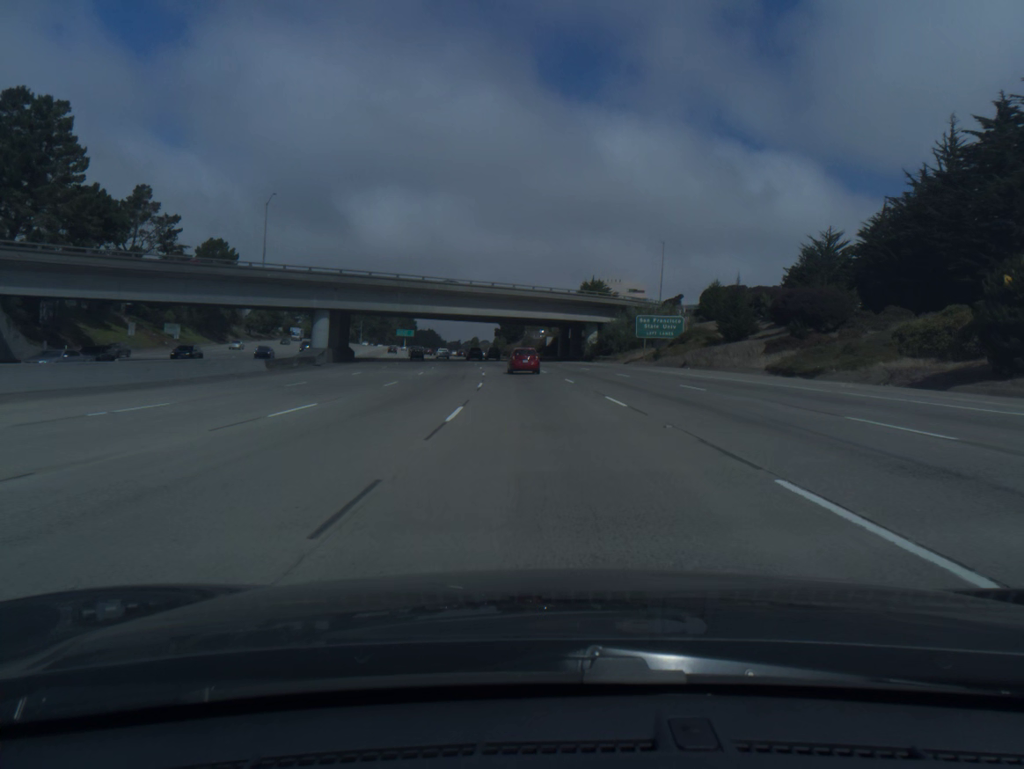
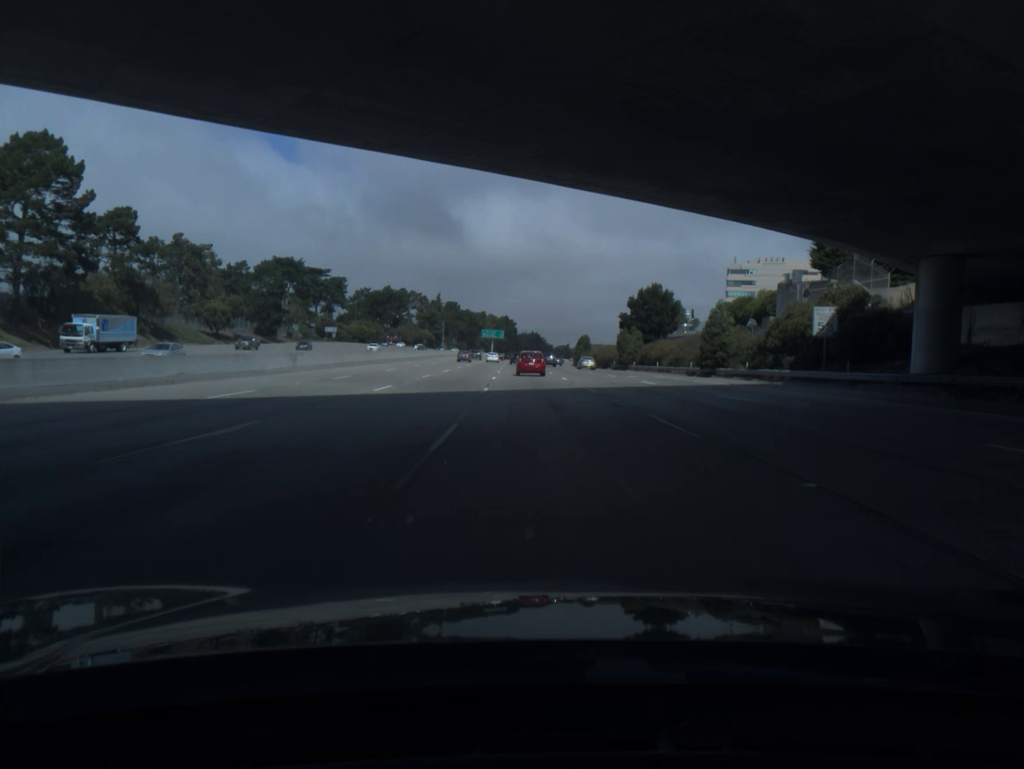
(-7.0, +90.2) m; -8°
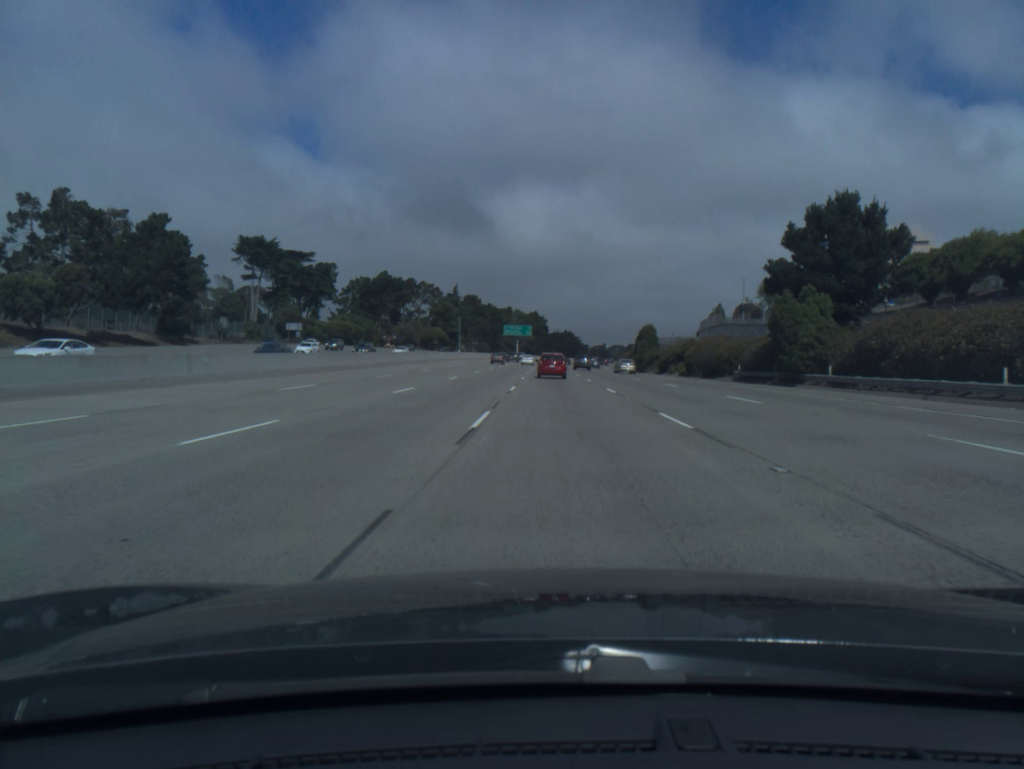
(-1.7, +54.7) m; -2°
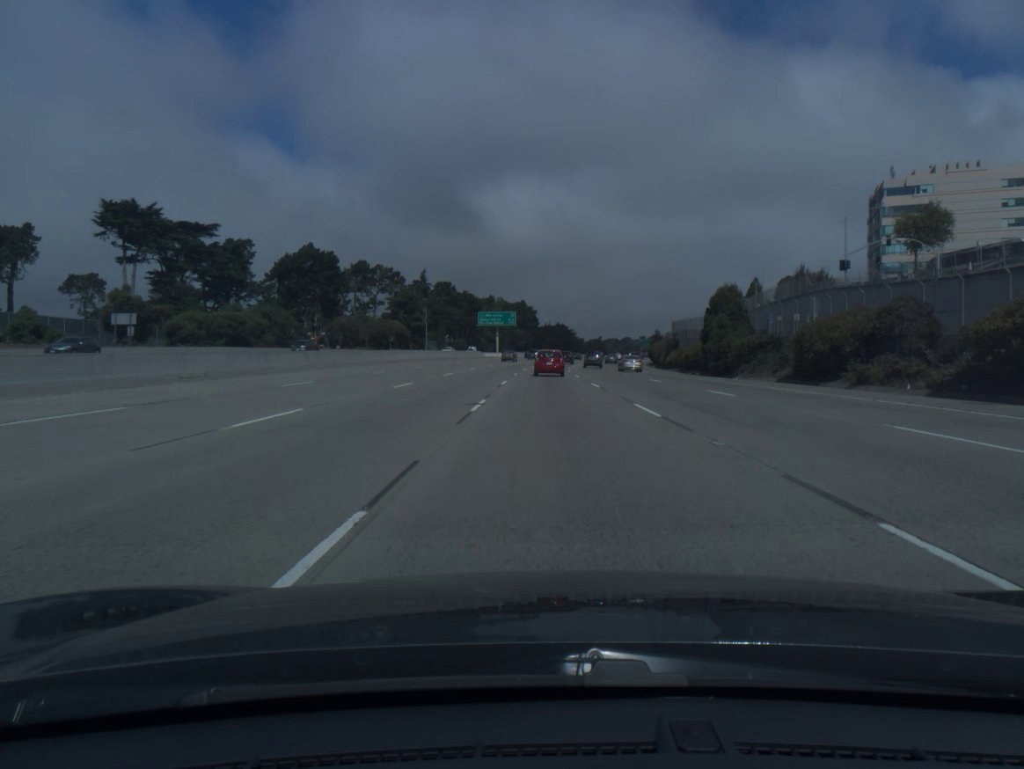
(+0.3, +55.1) m; +1°
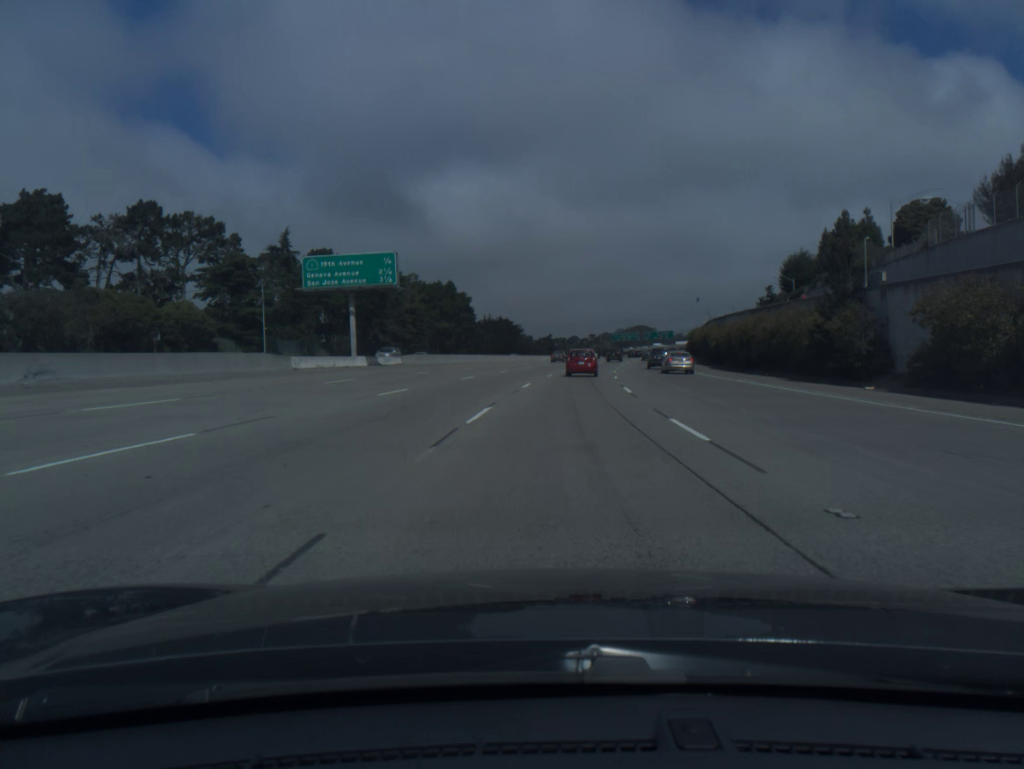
(+1.5, +89.9) m; +4°
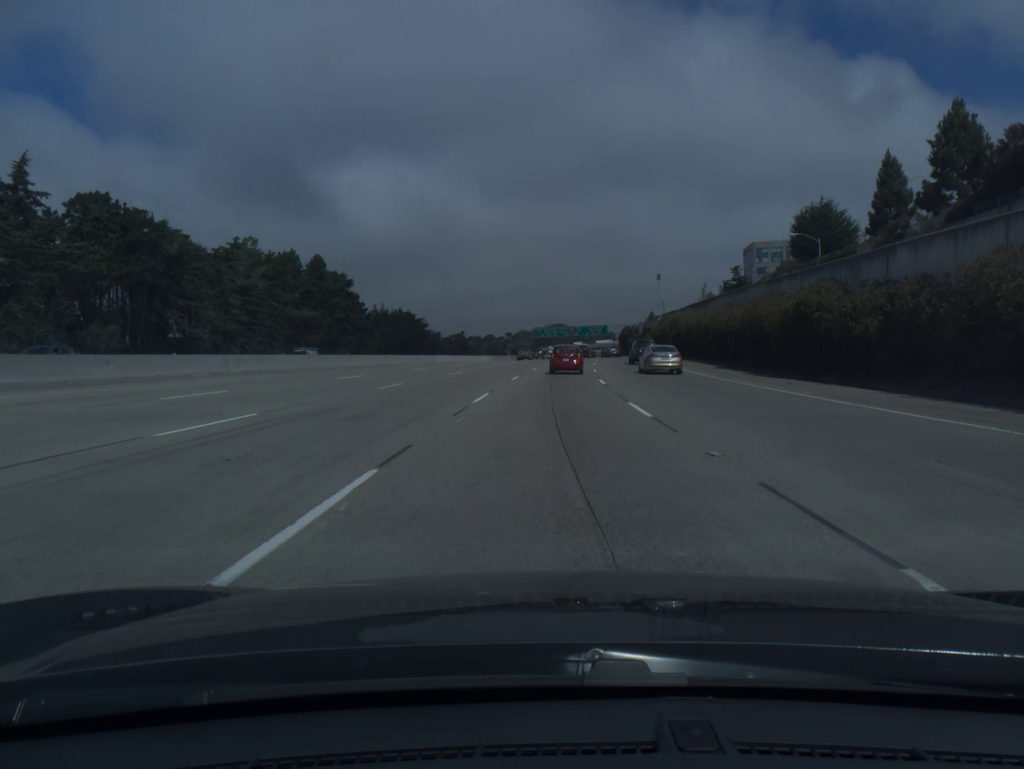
(+3.0, +53.5) m; +6°
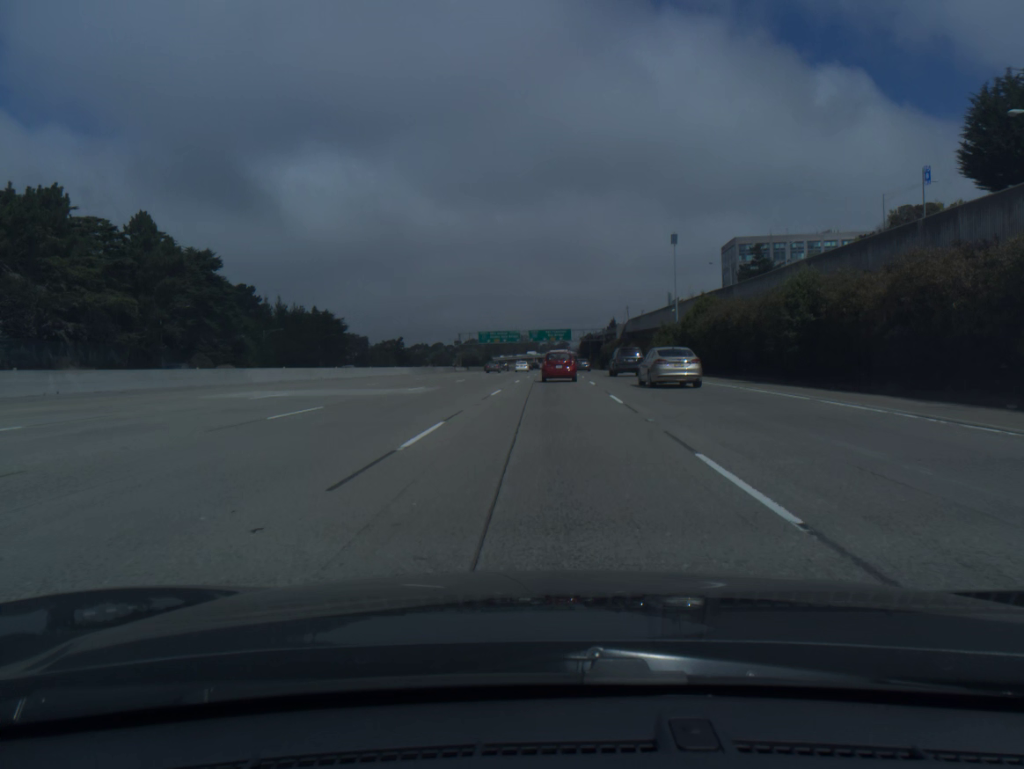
(+1.8, +52.1) m; +3°
